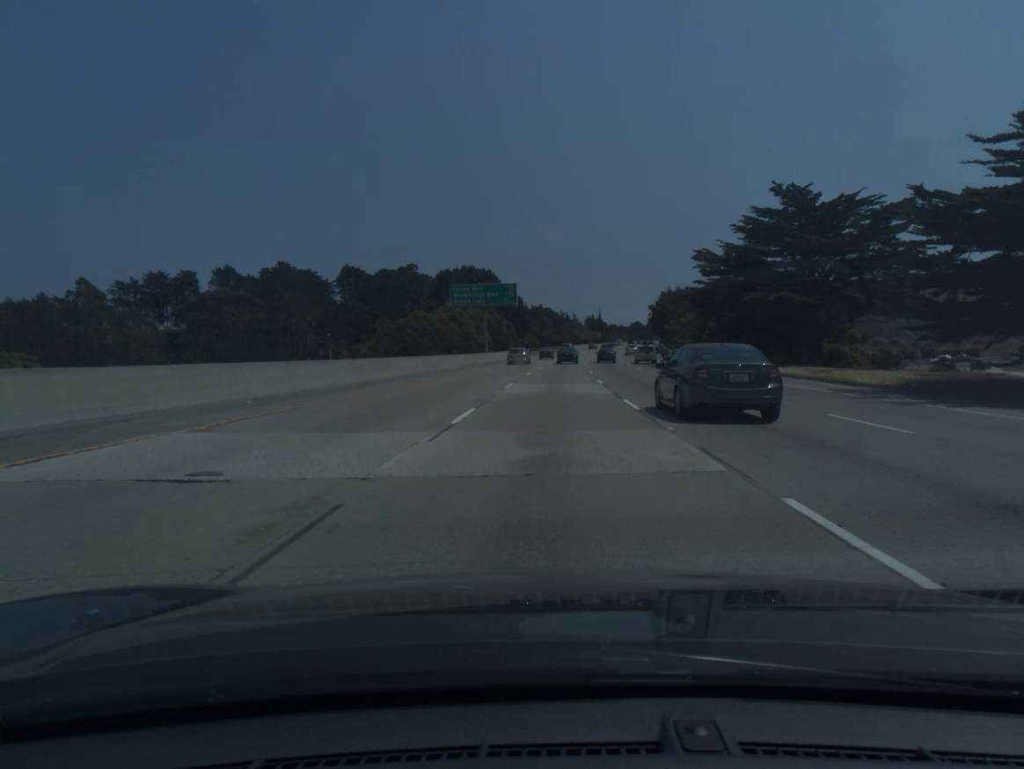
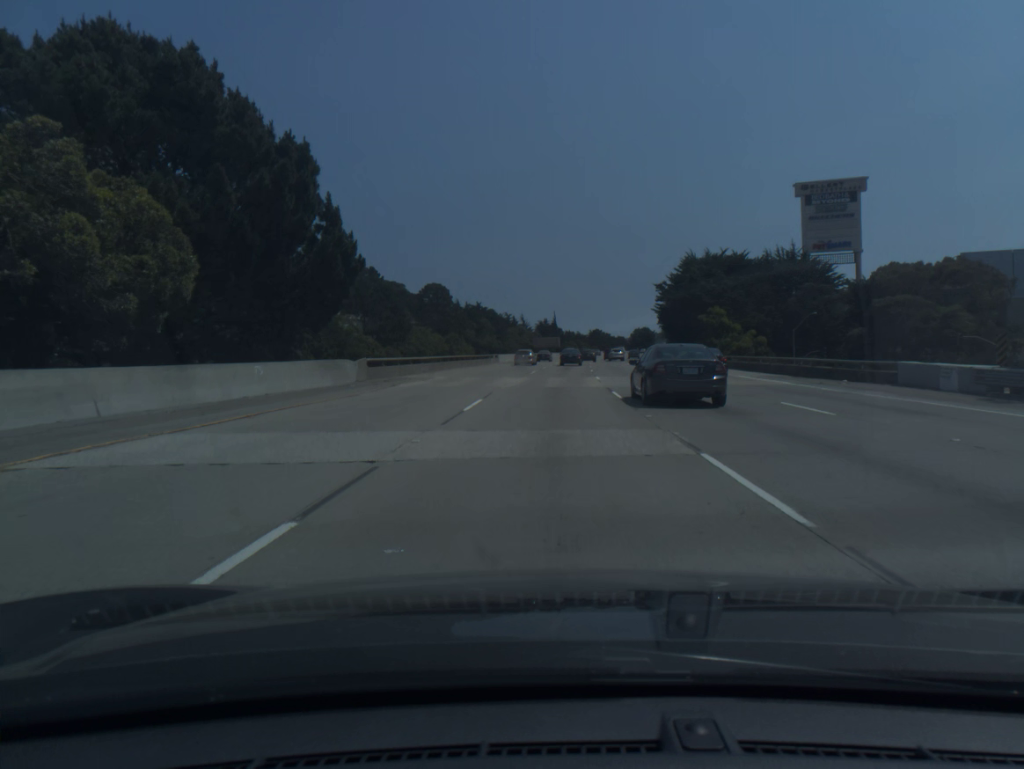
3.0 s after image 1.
(+3.1, +84.9) m; +4°
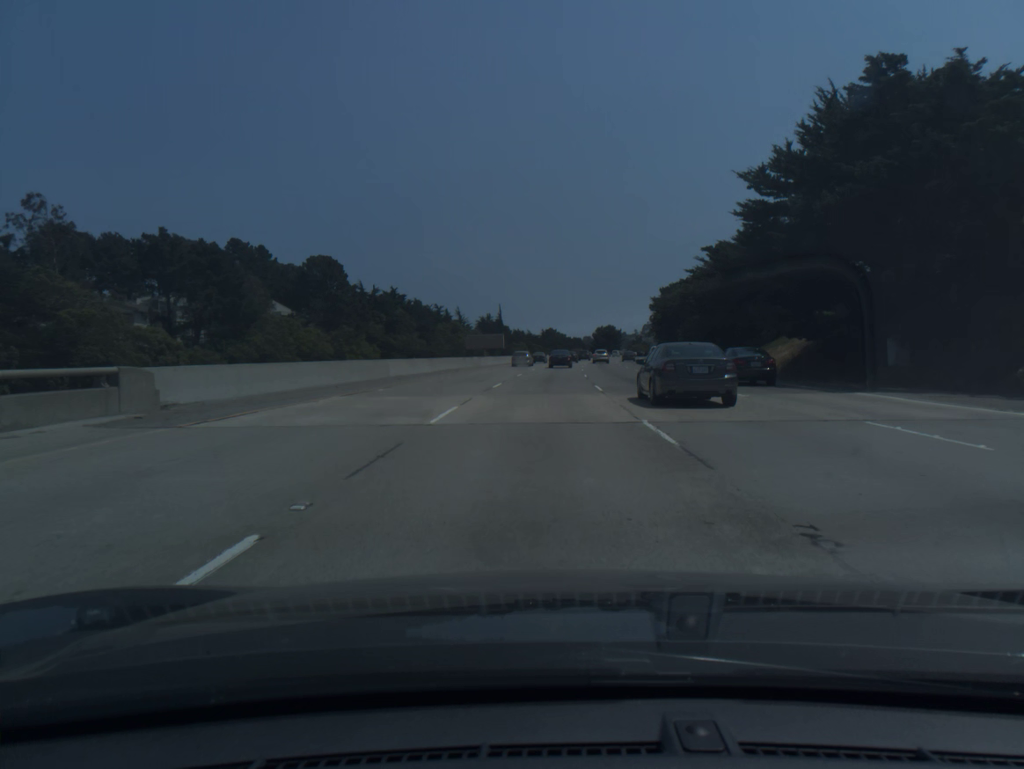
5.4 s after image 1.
(+2.2, +67.6) m; +4°
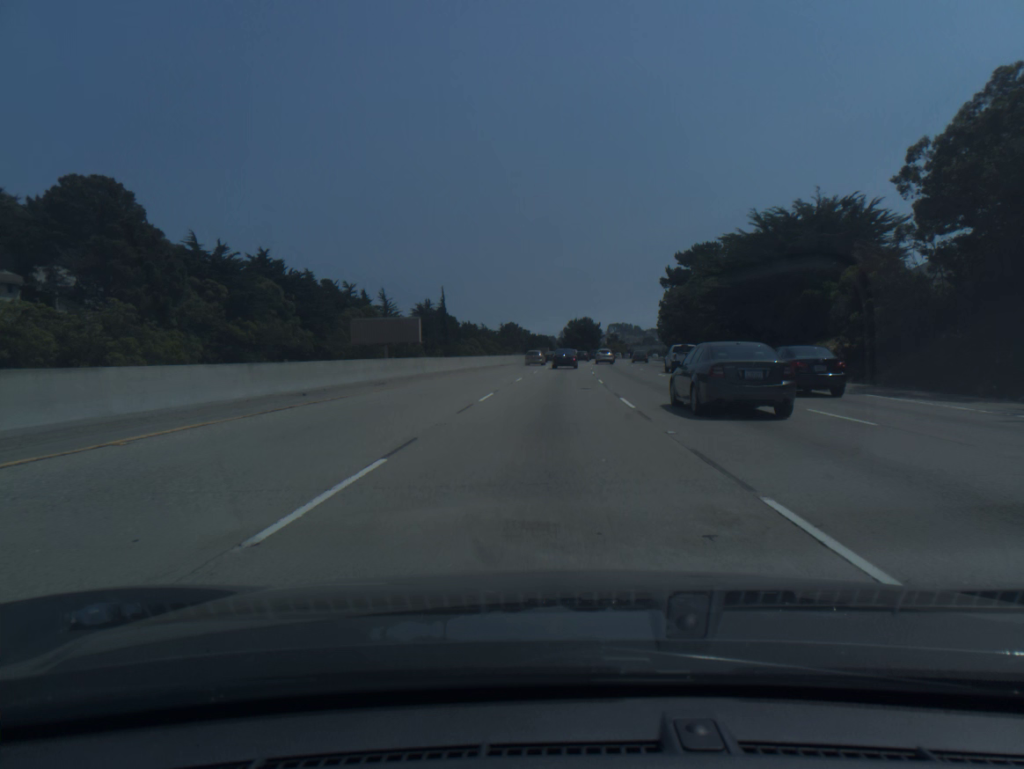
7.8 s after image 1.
(+1.5, +66.9) m; +3°
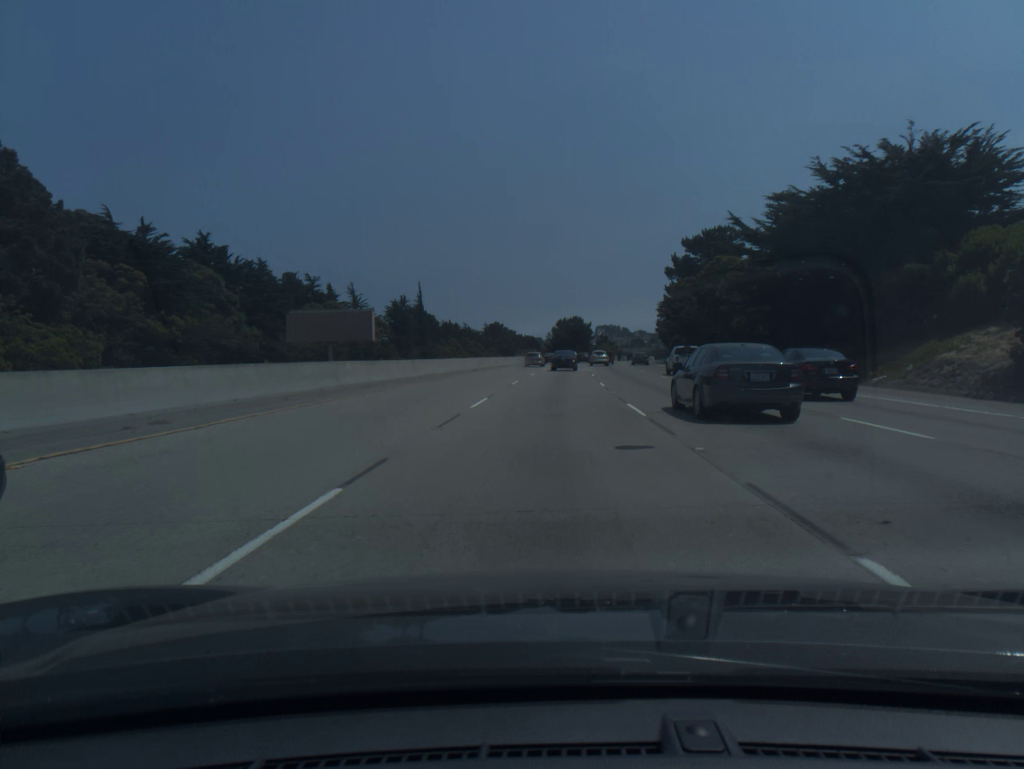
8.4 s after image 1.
(+0.1, +16.5) m; +1°
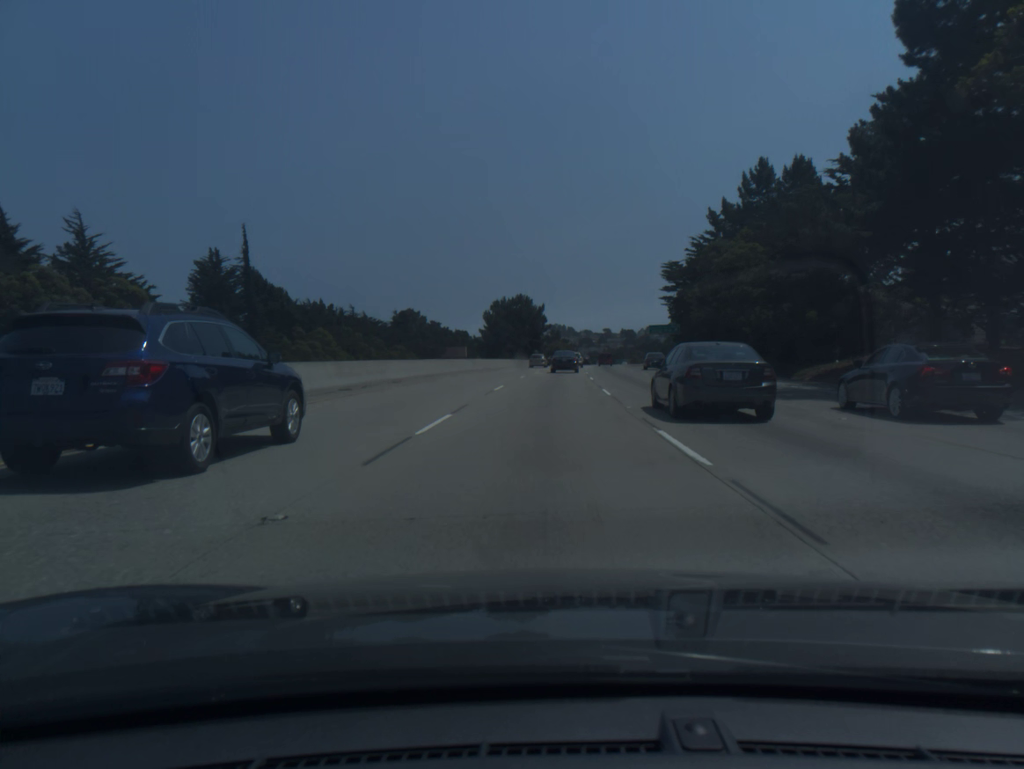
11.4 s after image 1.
(+3.0, +79.8) m; +4°
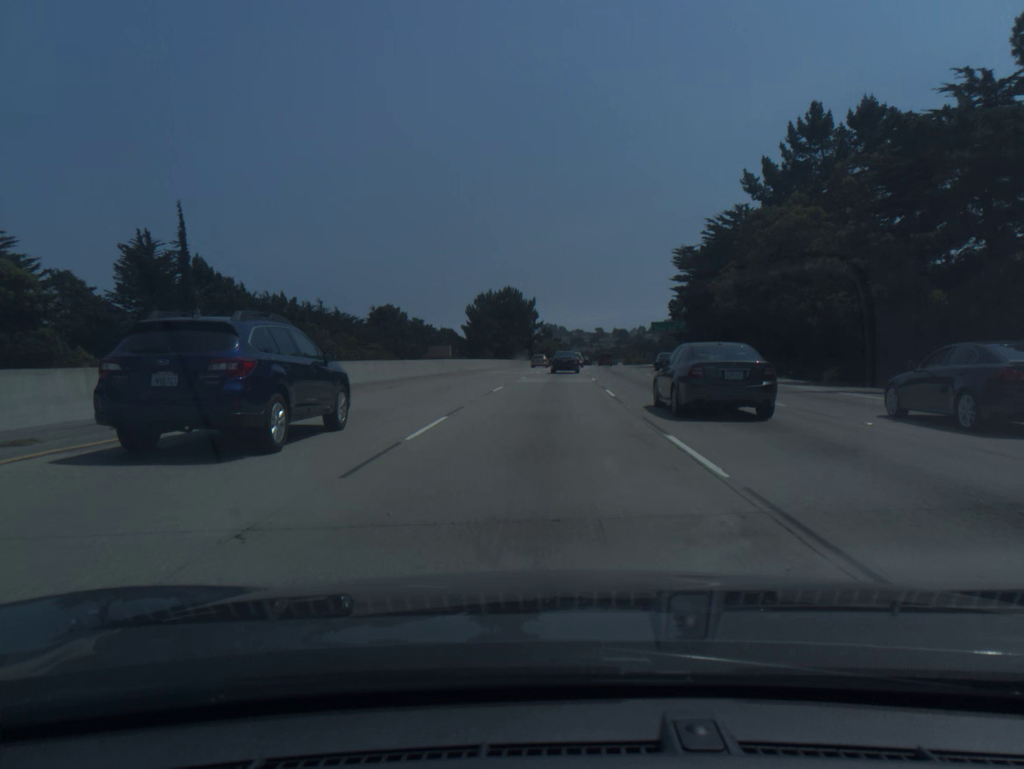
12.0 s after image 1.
(+0.1, +15.6) m; +1°
